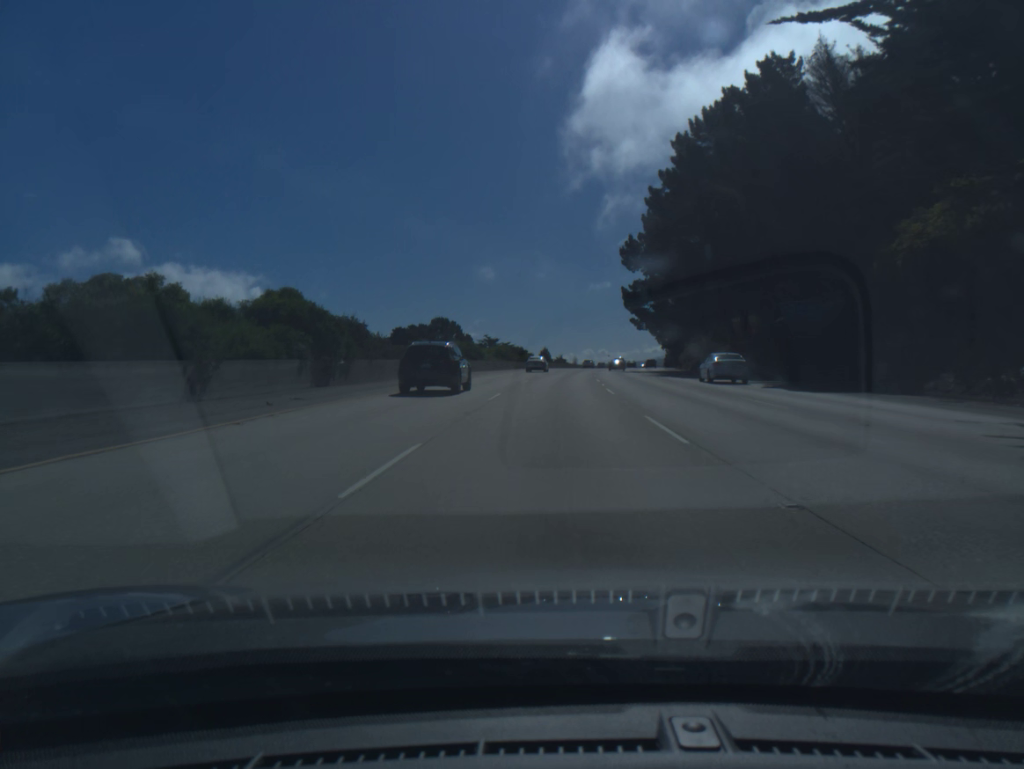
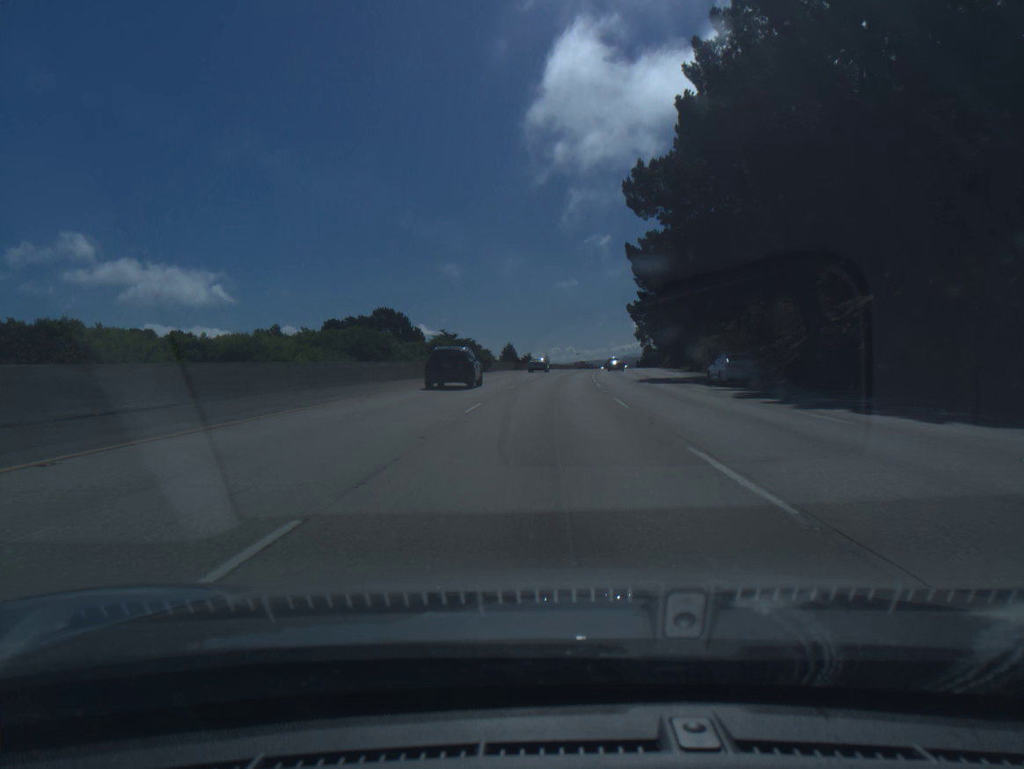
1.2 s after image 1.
(+0.7, +34.0) m; +2°
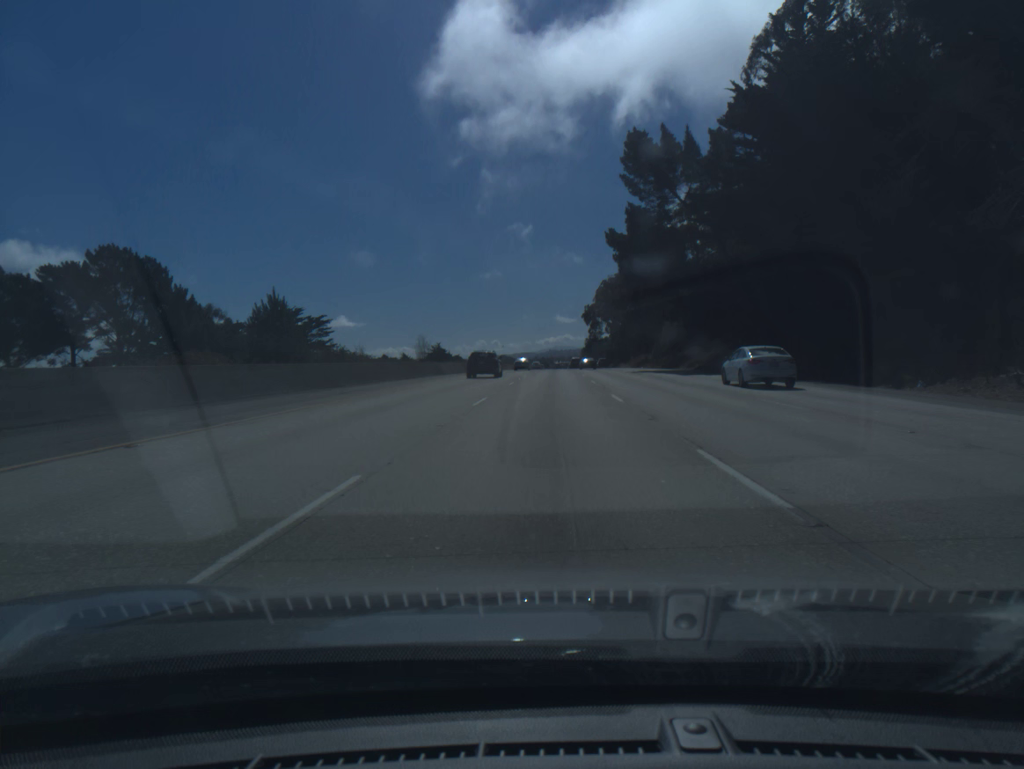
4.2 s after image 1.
(+4.0, +85.3) m; +6°
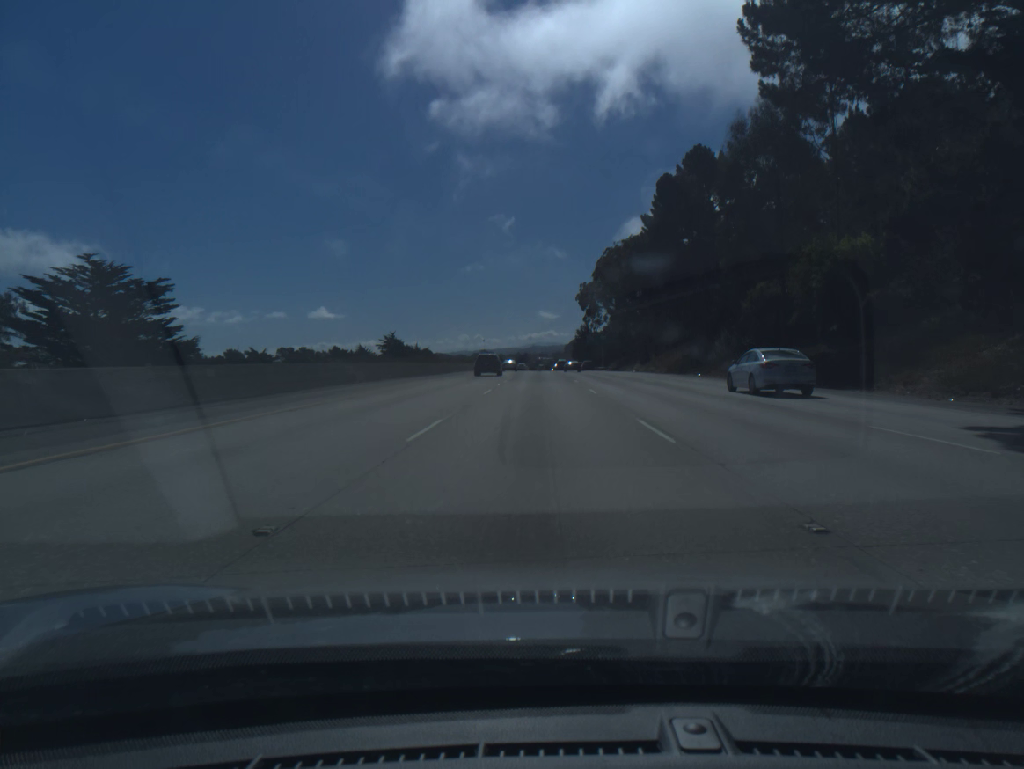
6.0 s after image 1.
(+0.8, +51.4) m; +1°
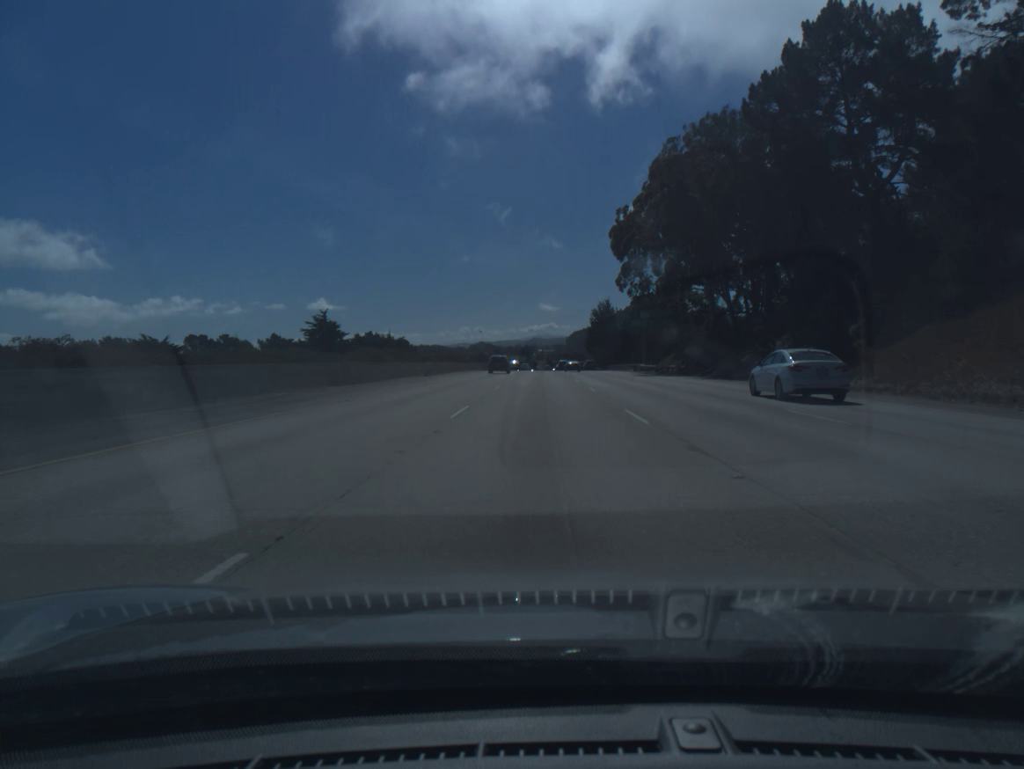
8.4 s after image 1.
(-0.2, +68.4) m; 0°
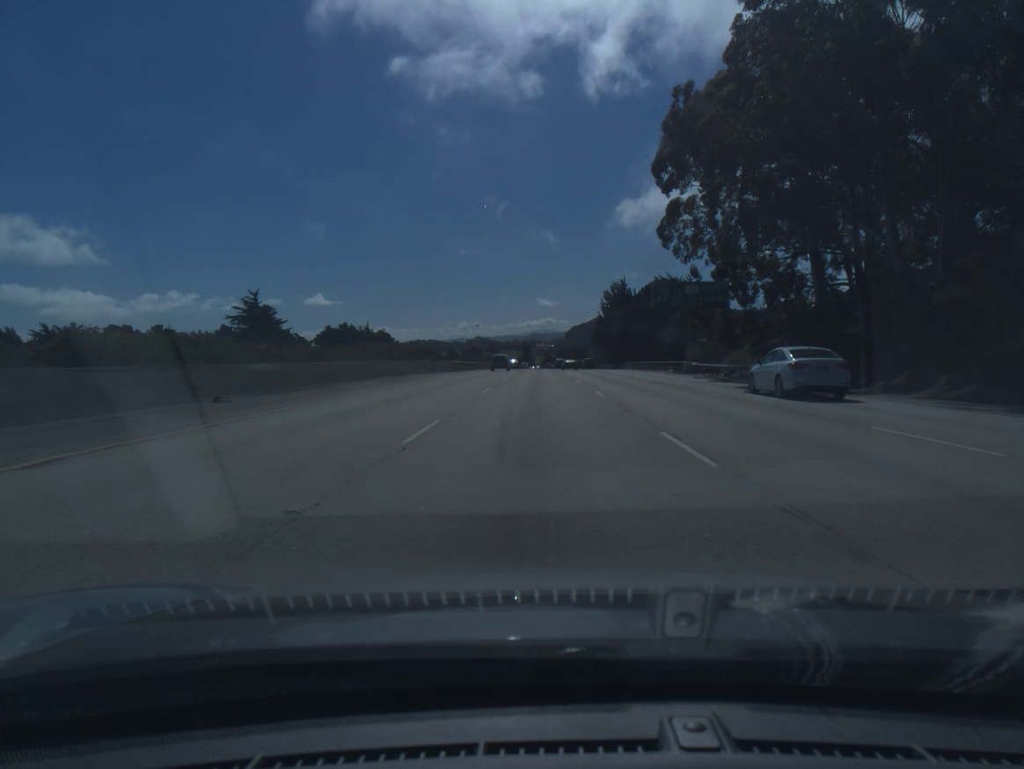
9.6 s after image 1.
(+0.1, +34.2) m; 0°
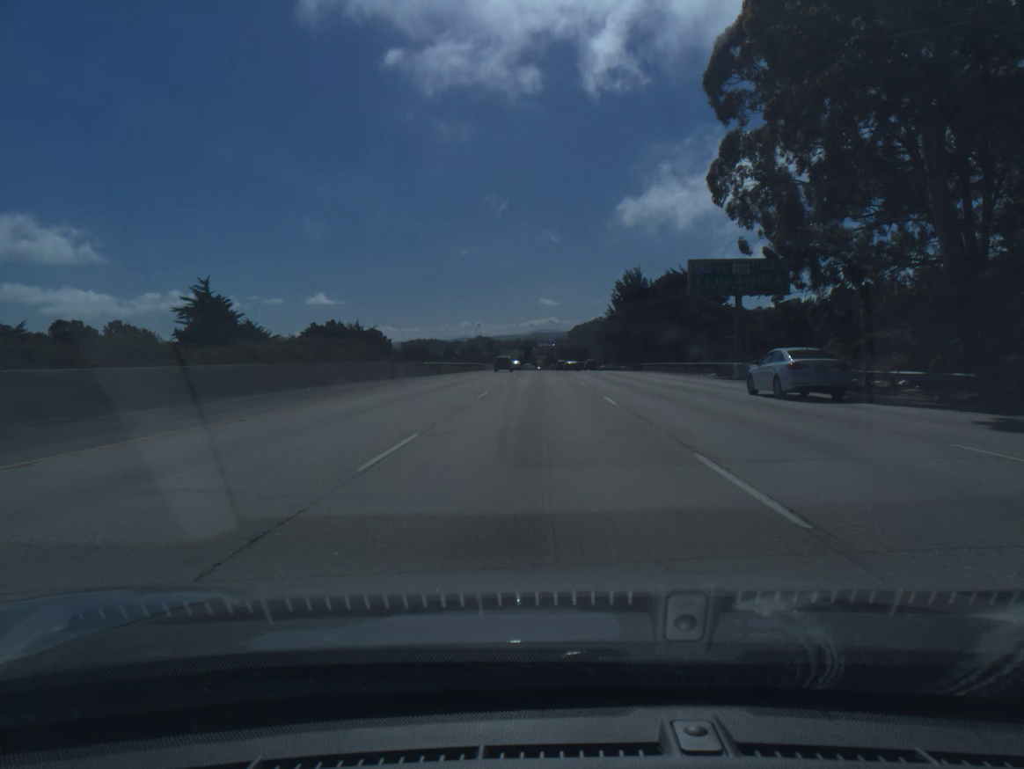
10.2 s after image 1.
(0.0, +17.1) m; 0°
